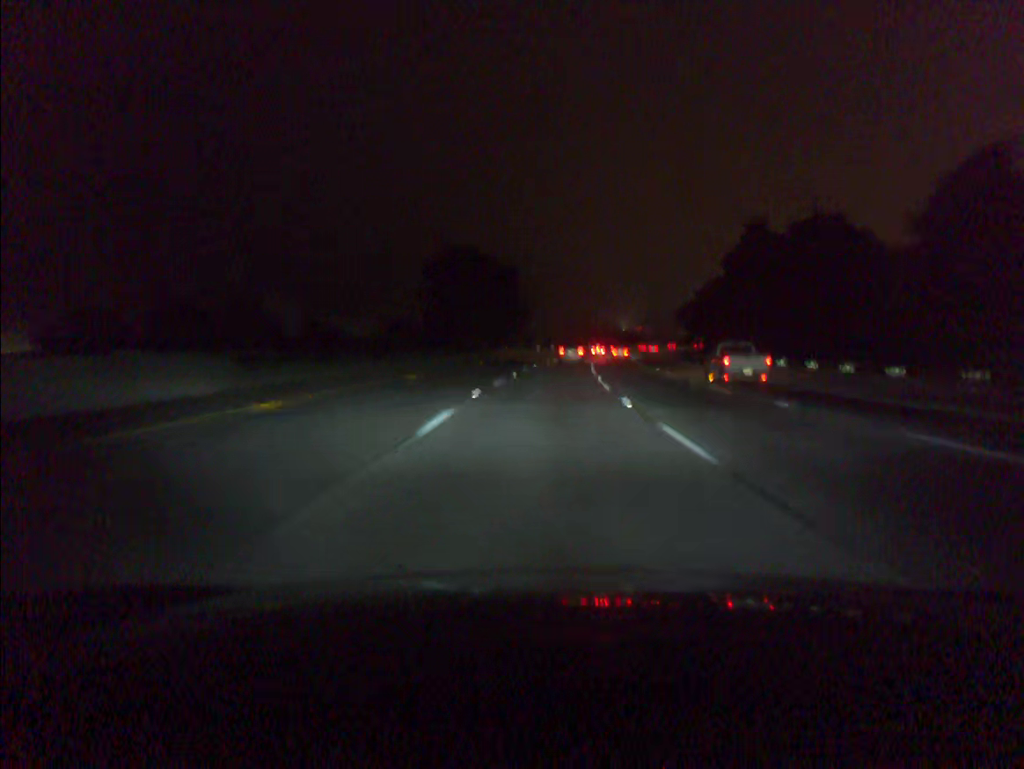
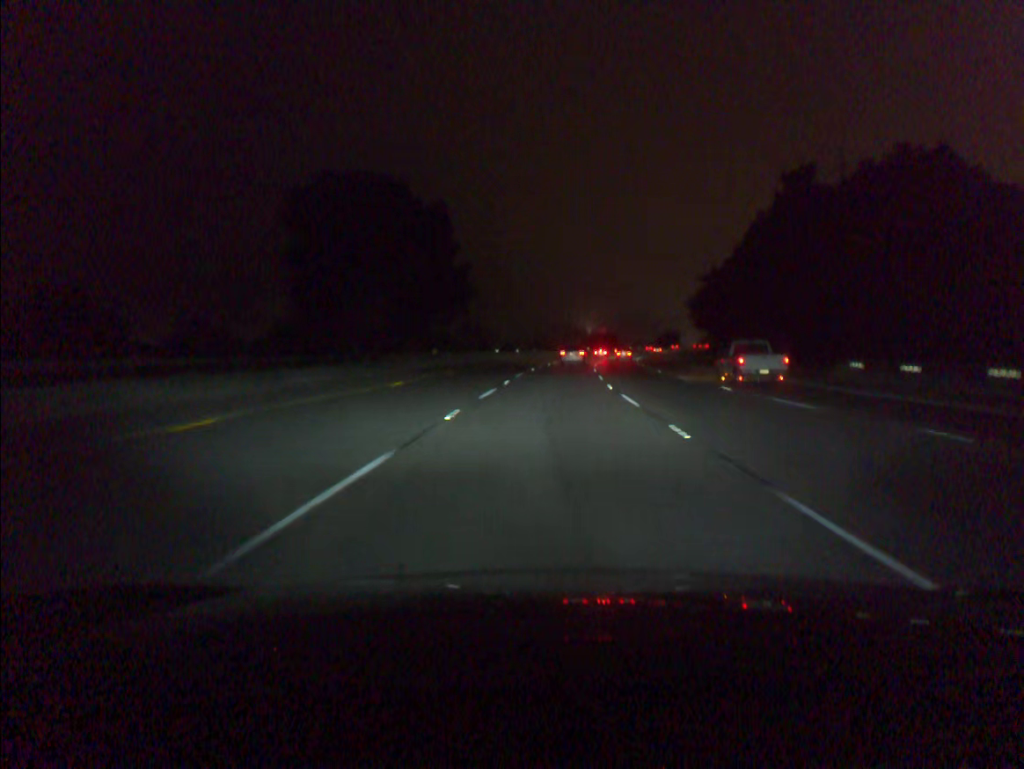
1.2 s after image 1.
(+0.7, +35.7) m; +3°
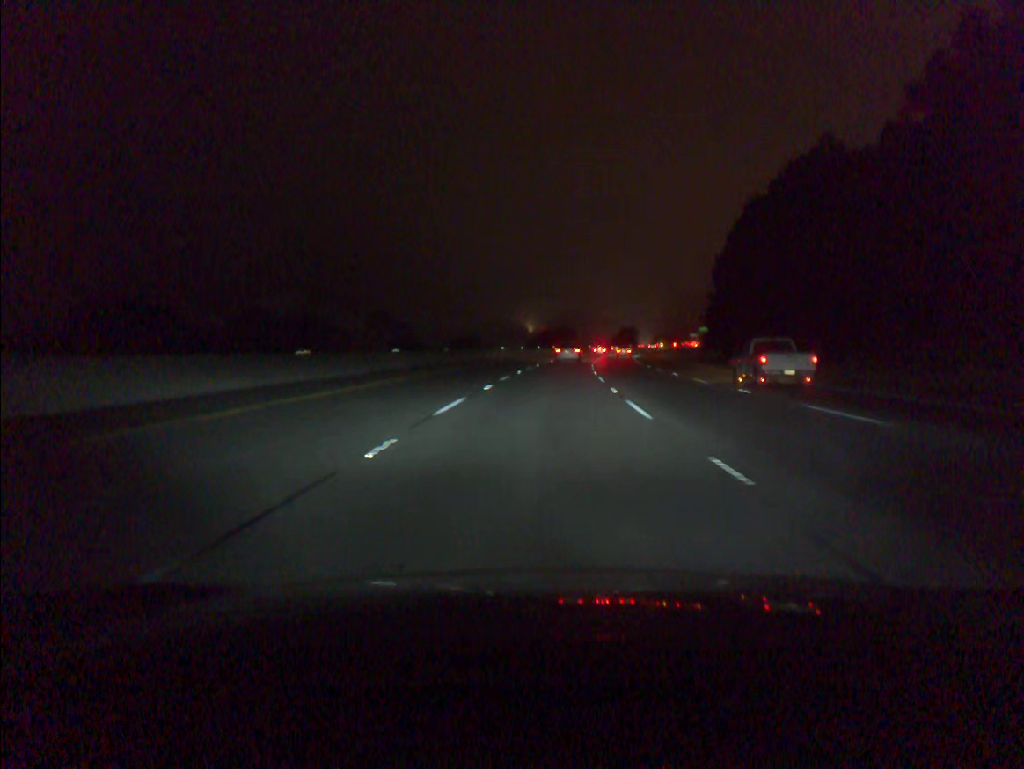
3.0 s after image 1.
(+1.9, +53.2) m; +4°
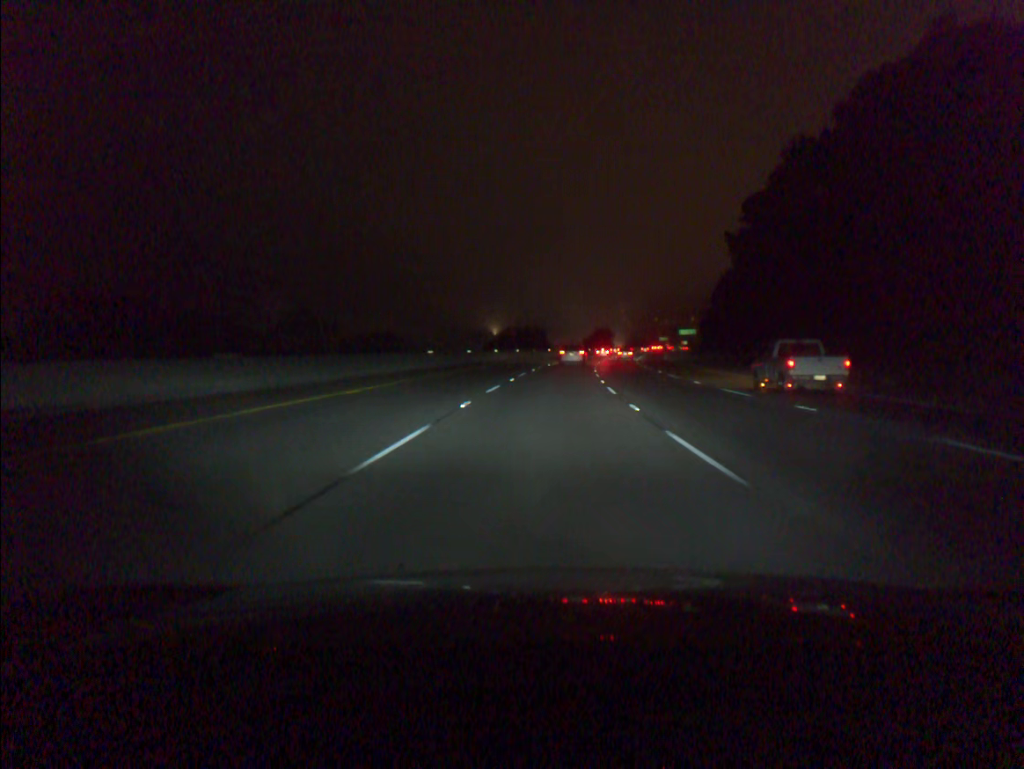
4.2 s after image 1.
(+0.8, +35.4) m; +3°
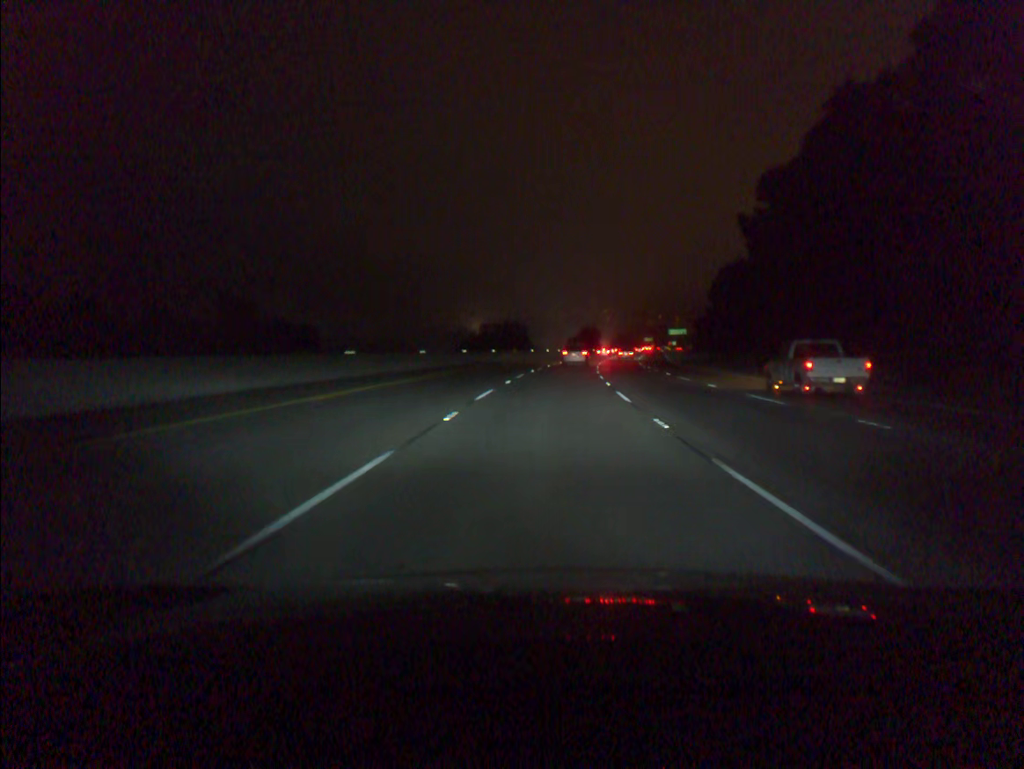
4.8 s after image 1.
(+0.2, +17.7) m; +1°
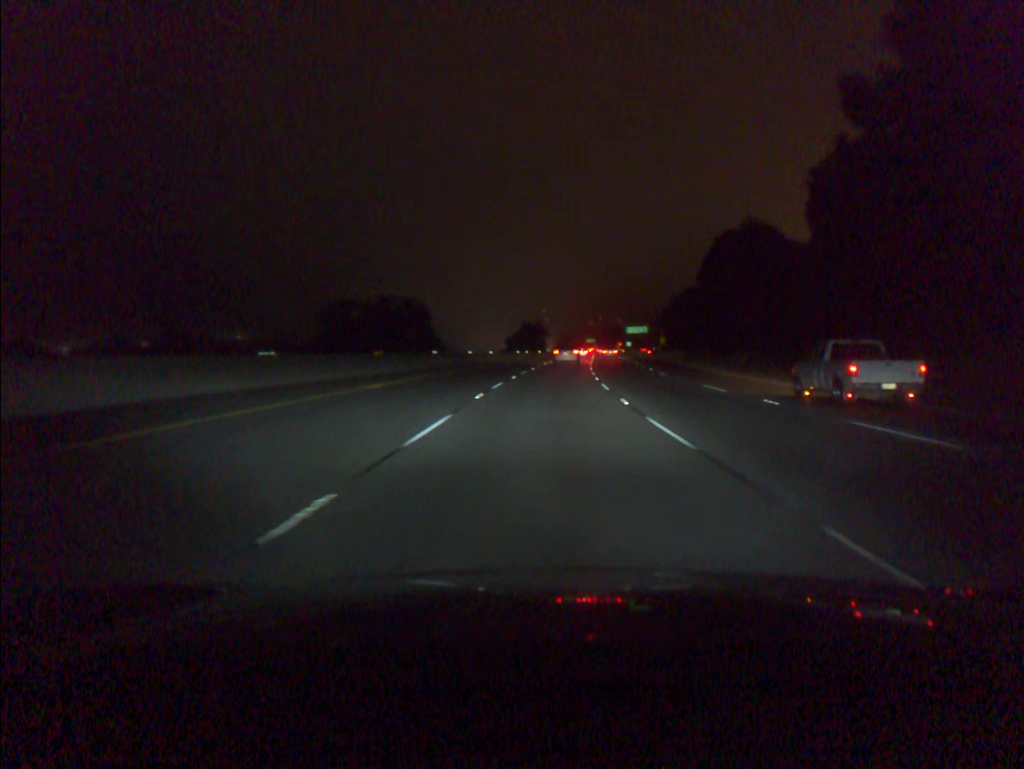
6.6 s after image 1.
(+2.1, +52.8) m; +5°
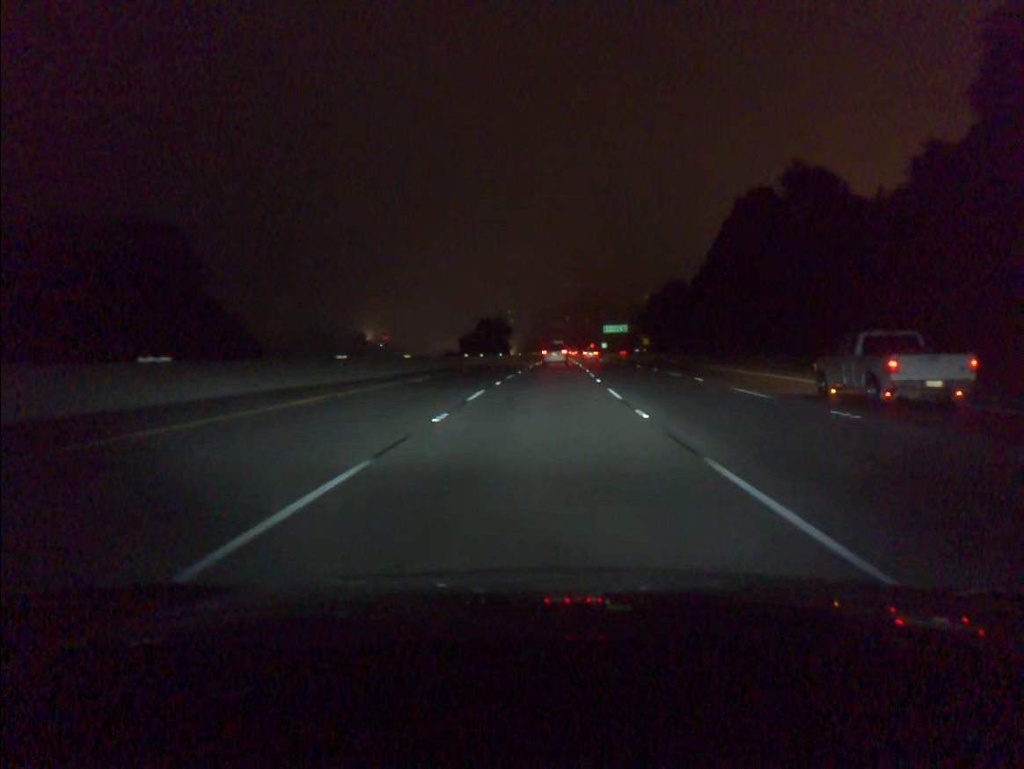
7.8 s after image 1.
(+0.8, +35.2) m; +2°
